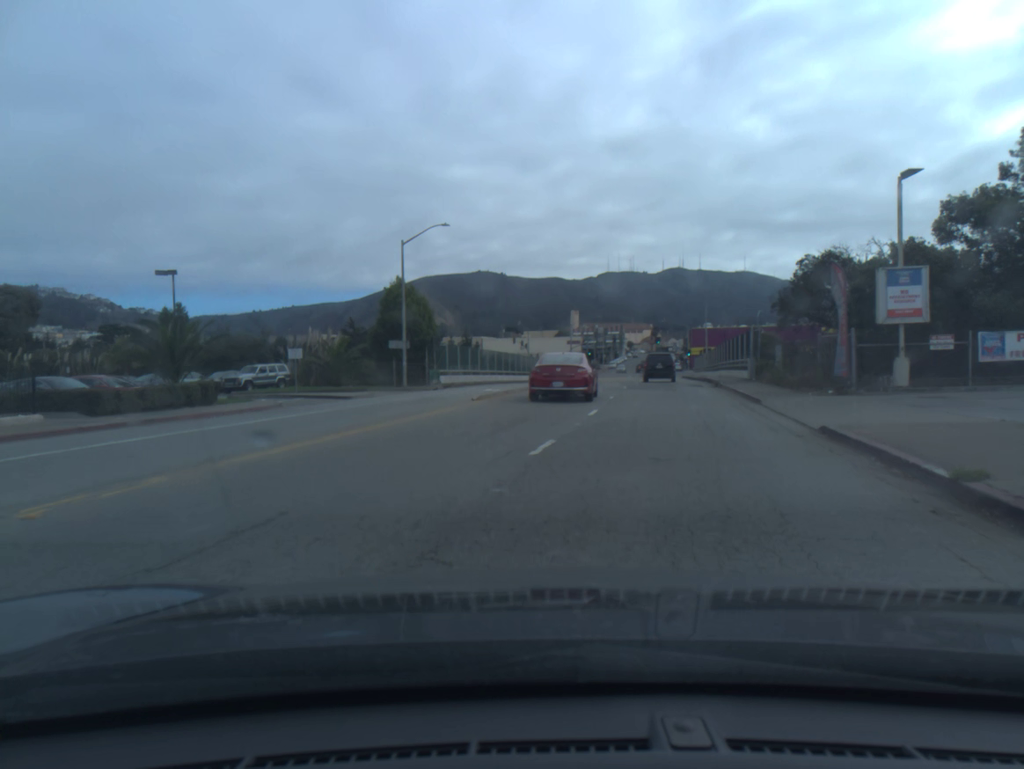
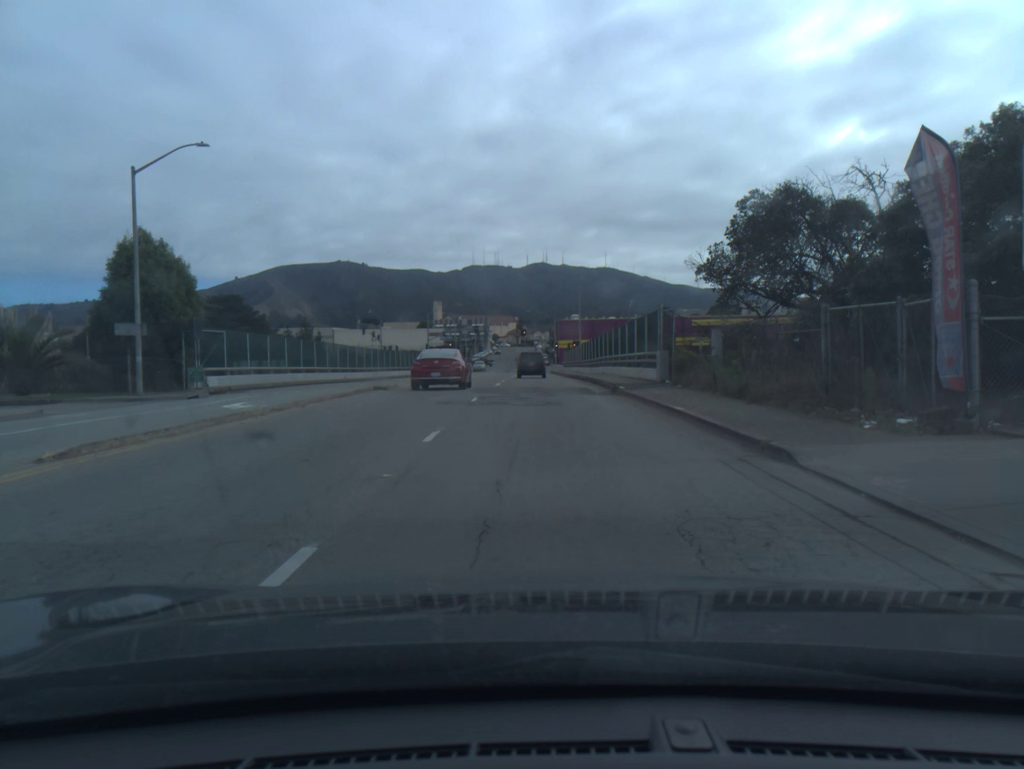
(+1.2, +13.9) m; +7°
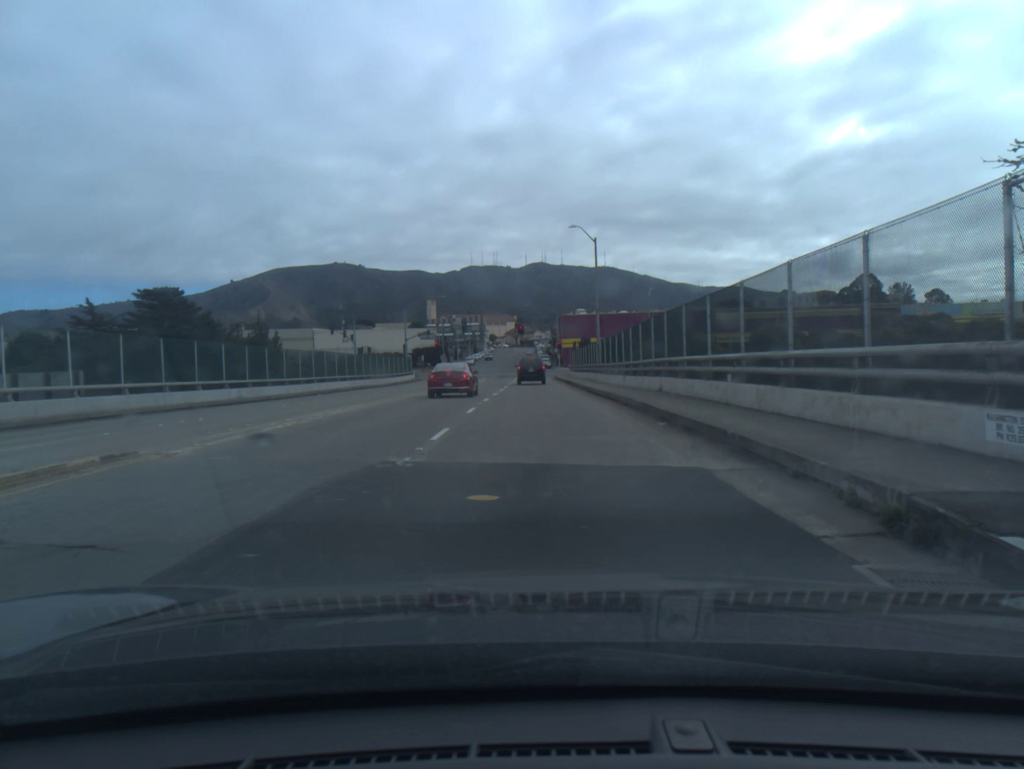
(0.0, +21.0) m; 0°
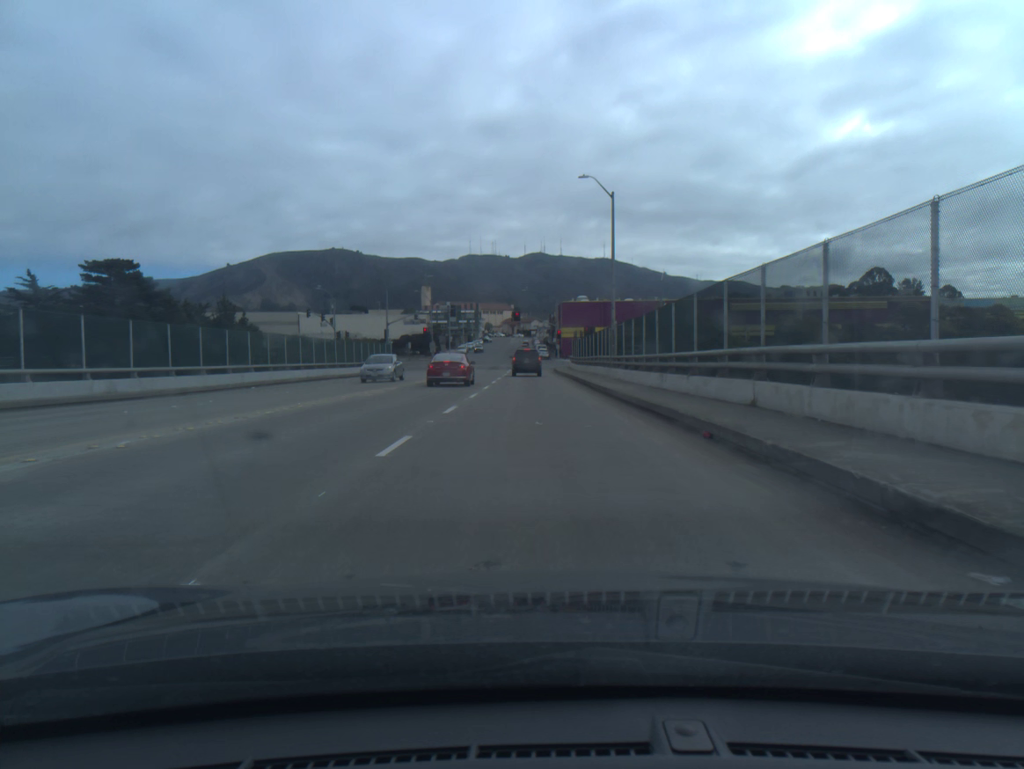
(-0.1, +11.1) m; 0°
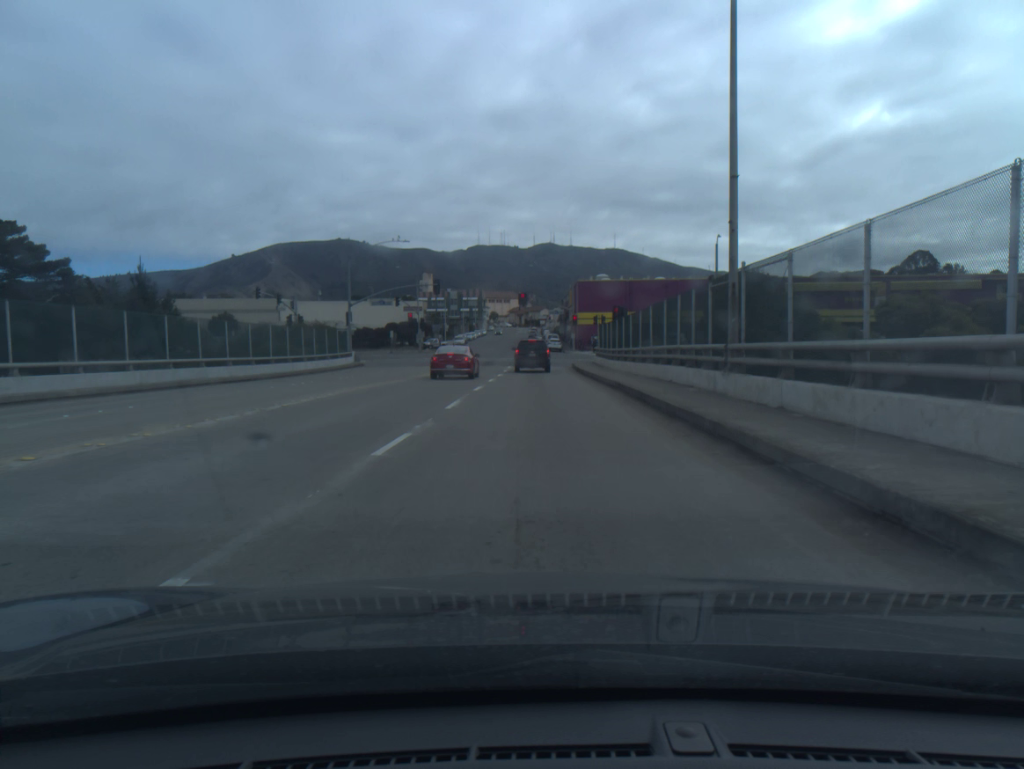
(-0.1, +22.1) m; -1°
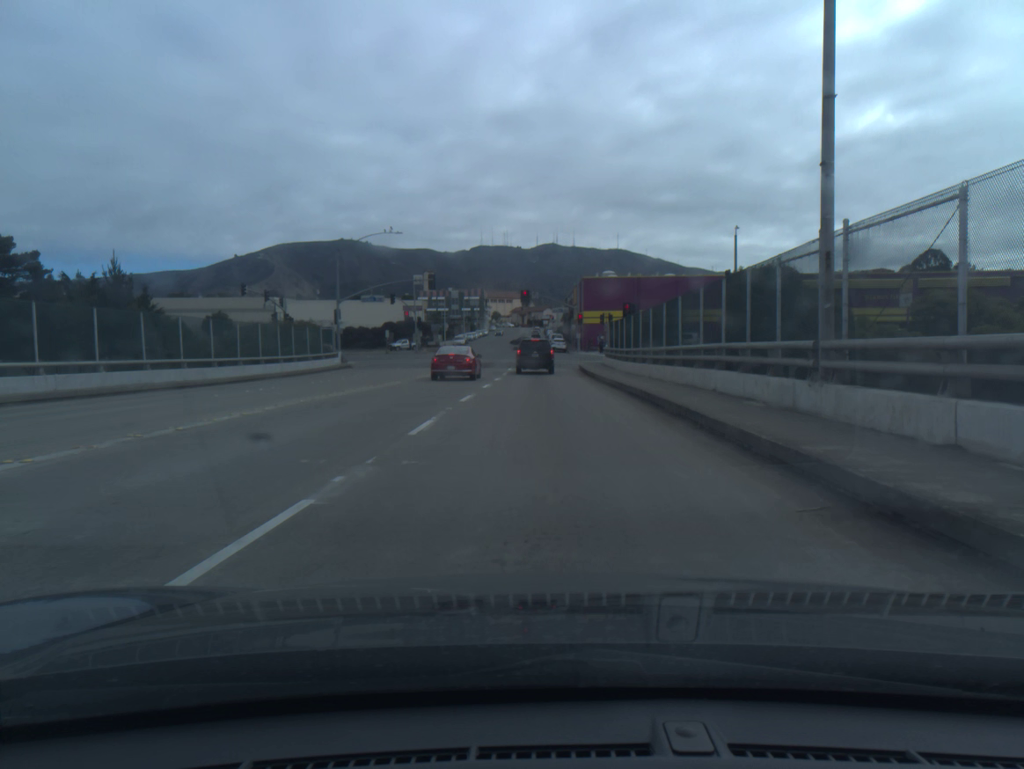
(0.0, +5.2) m; 0°
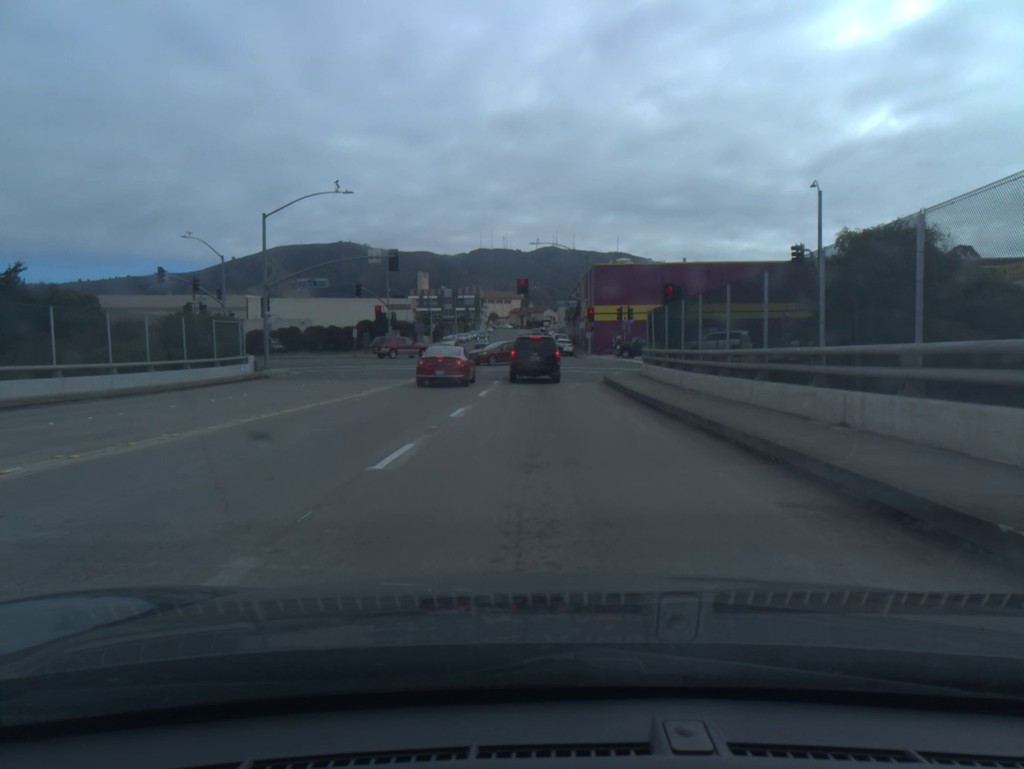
(0.0, +17.7) m; 0°
